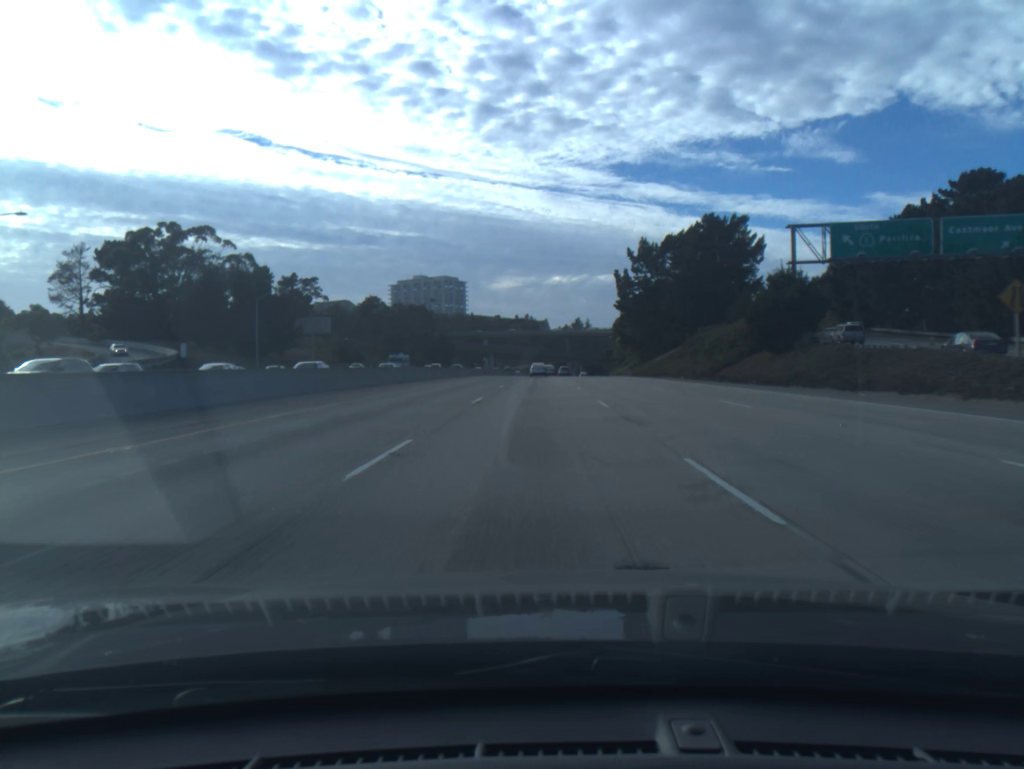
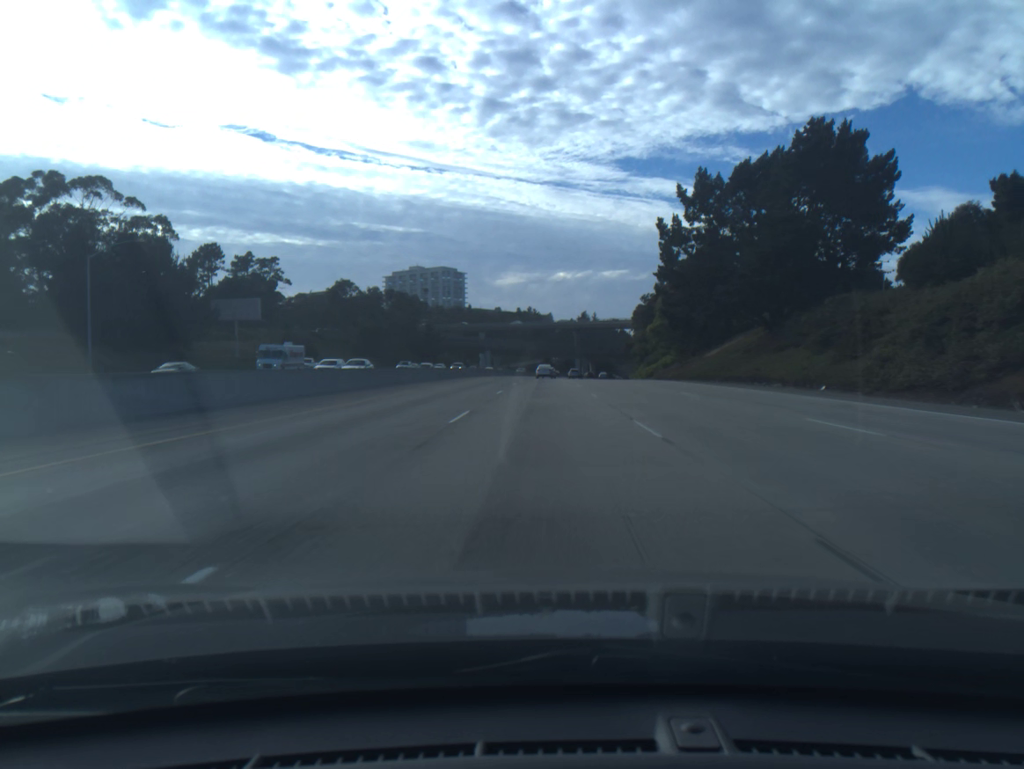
(-0.1, +36.4) m; 0°
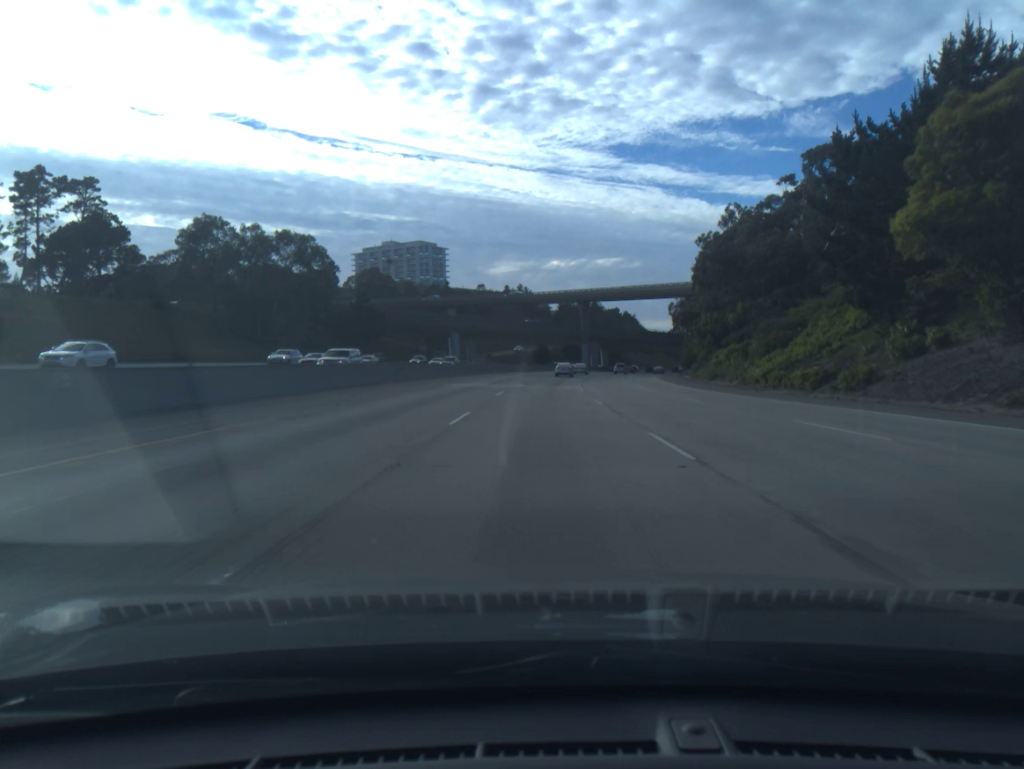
(+0.2, +73.2) m; 0°
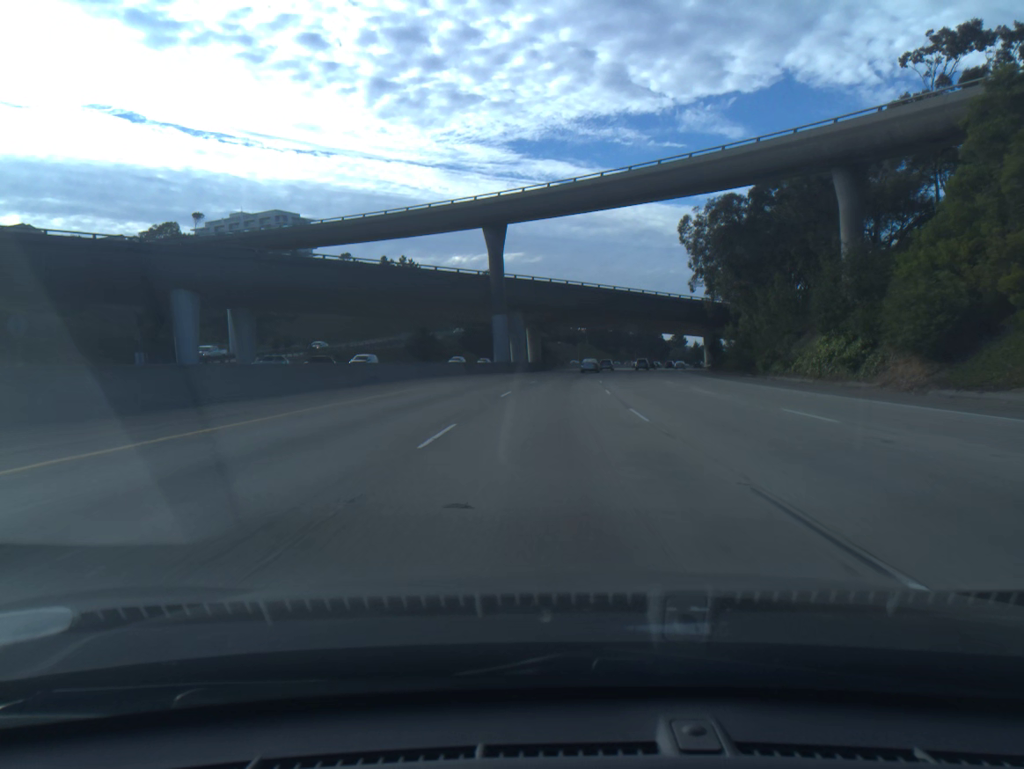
(+3.7, +92.0) m; +7°
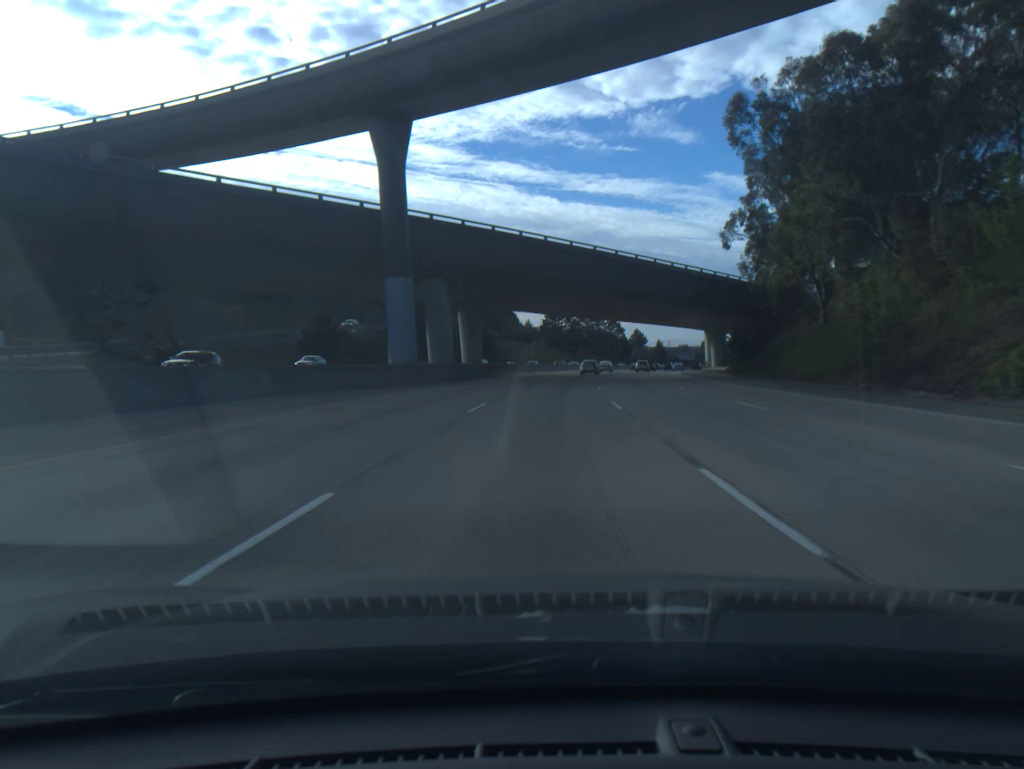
(+1.1, +36.4) m; +3°
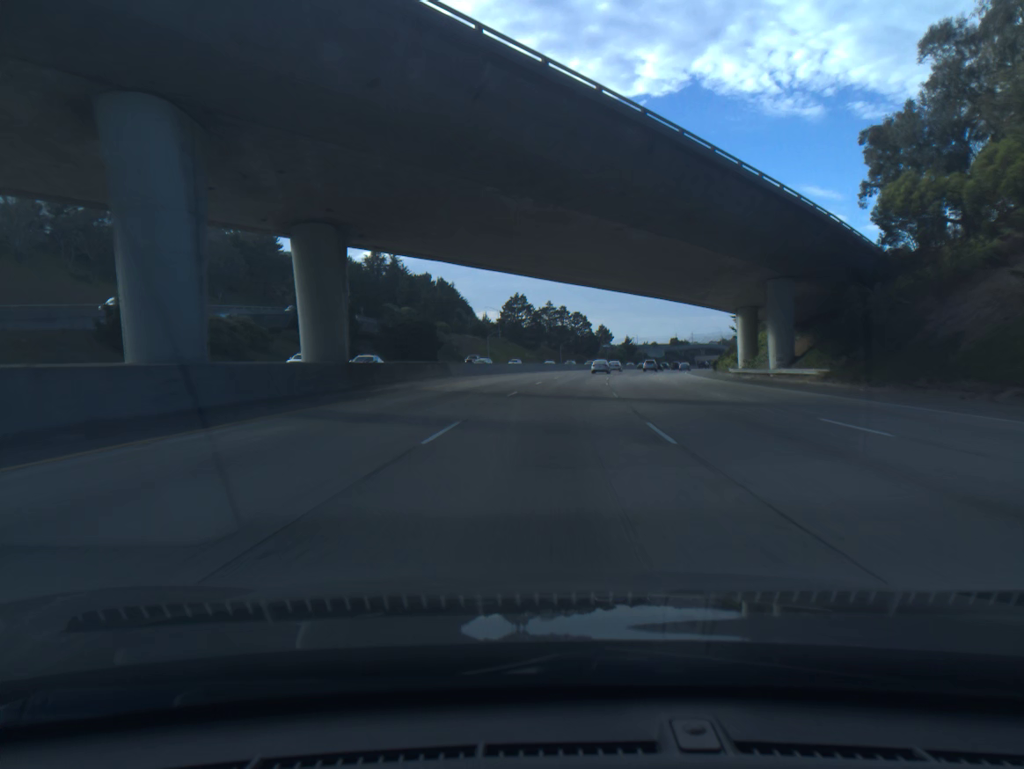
(+0.9, +36.4) m; +3°
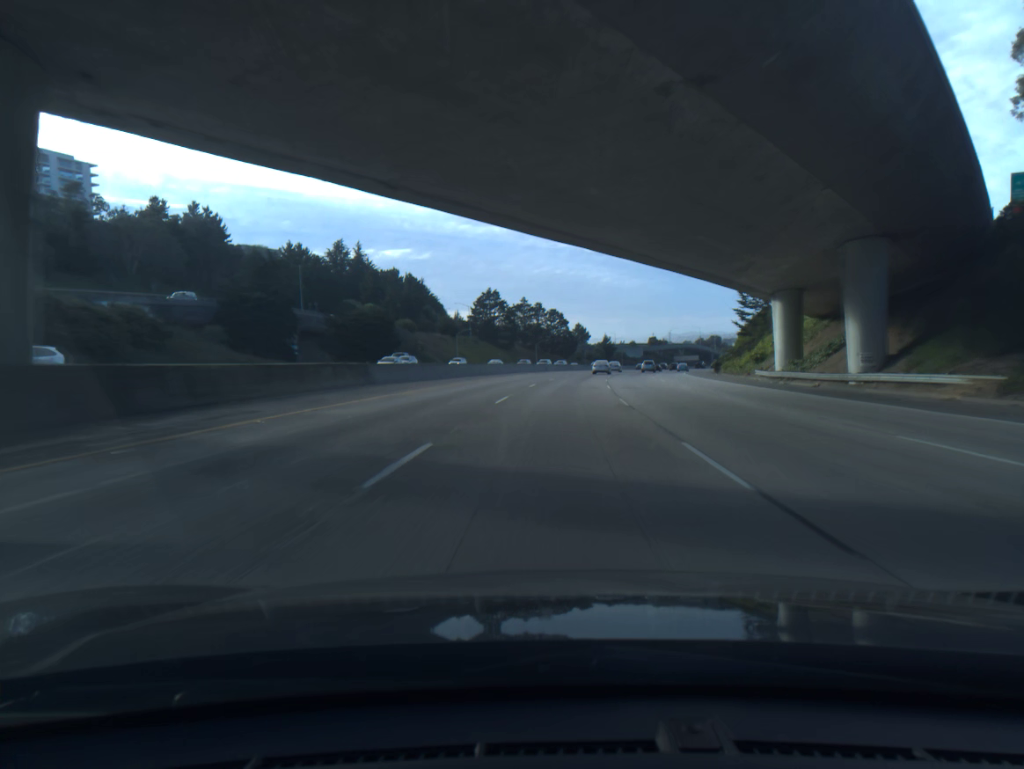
(+0.3, +18.3) m; +2°
